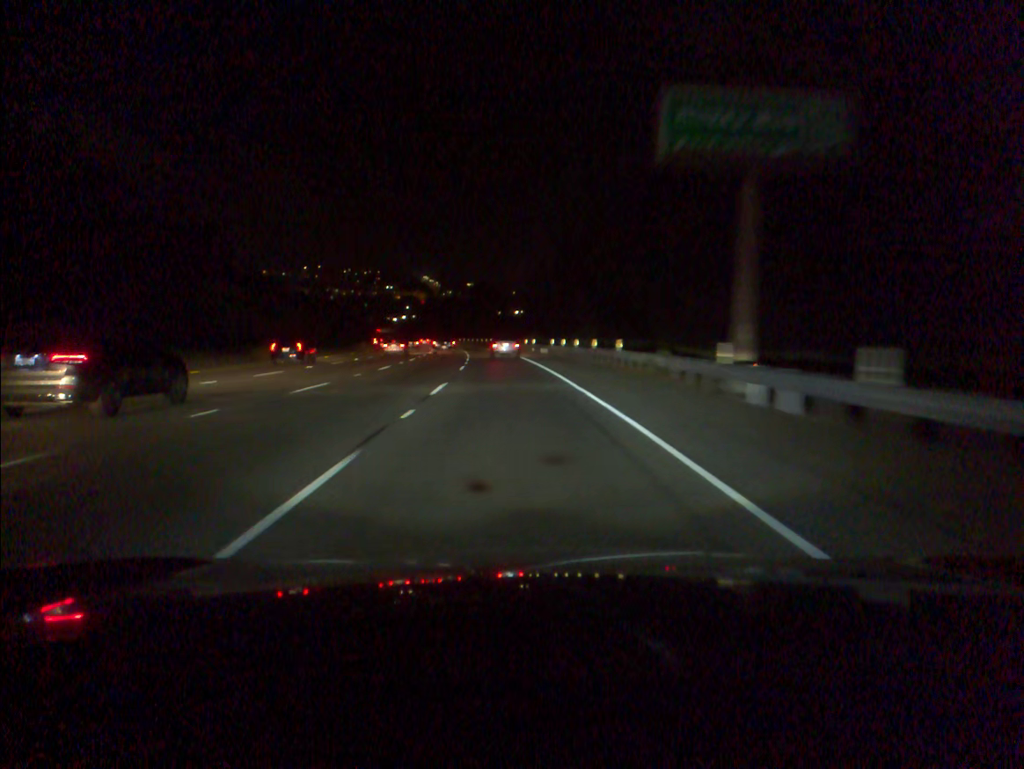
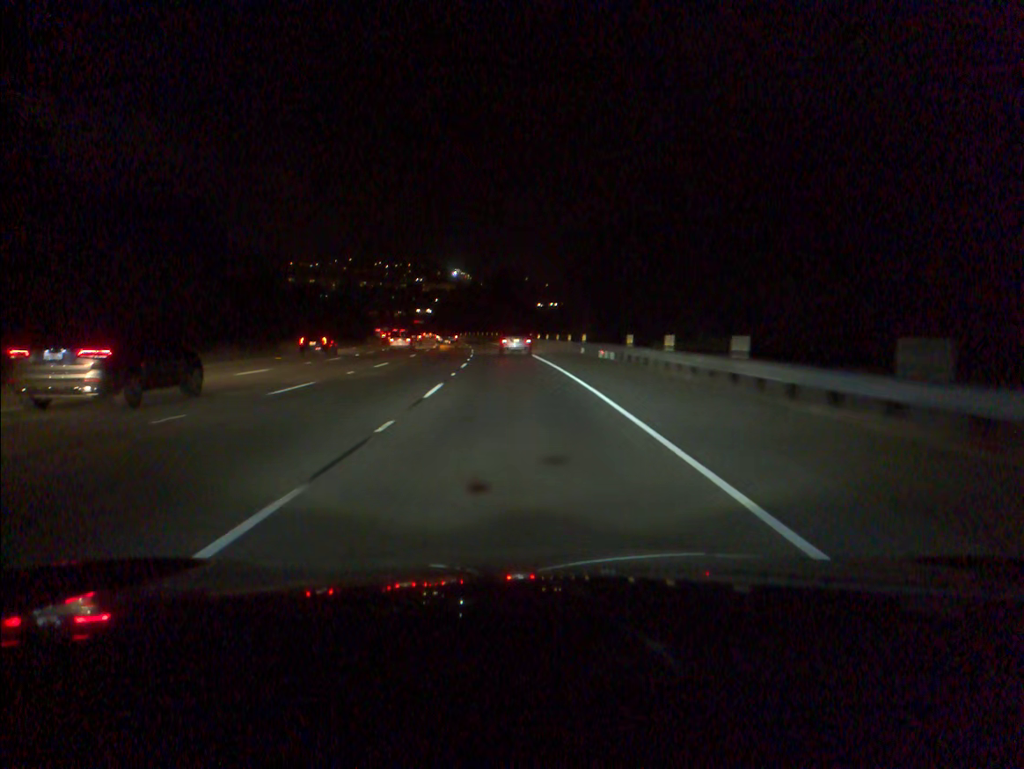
(-0.6, +31.5) m; -2°
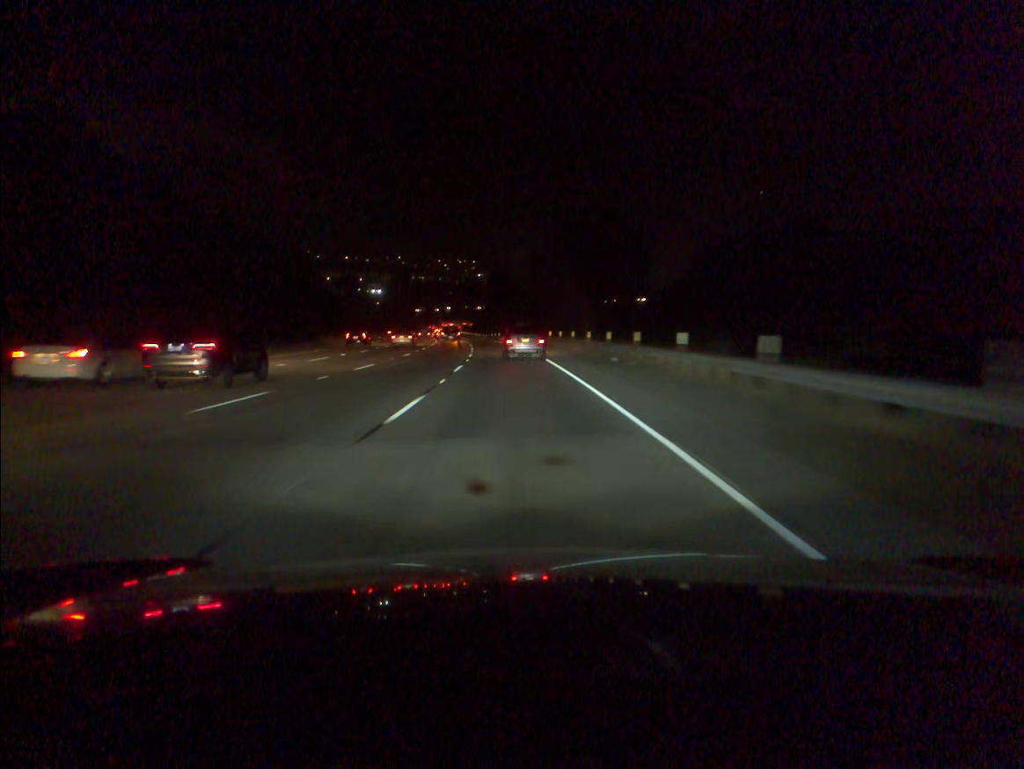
(-3.2, +77.6) m; -5°
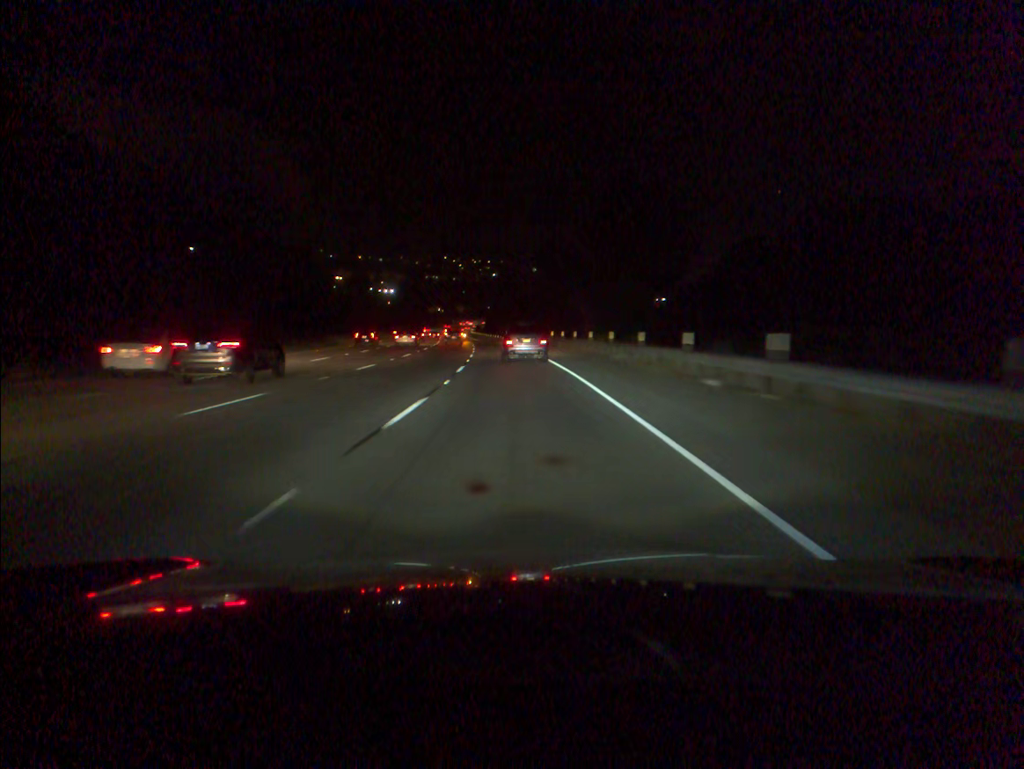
(-0.1, +15.3) m; -1°
